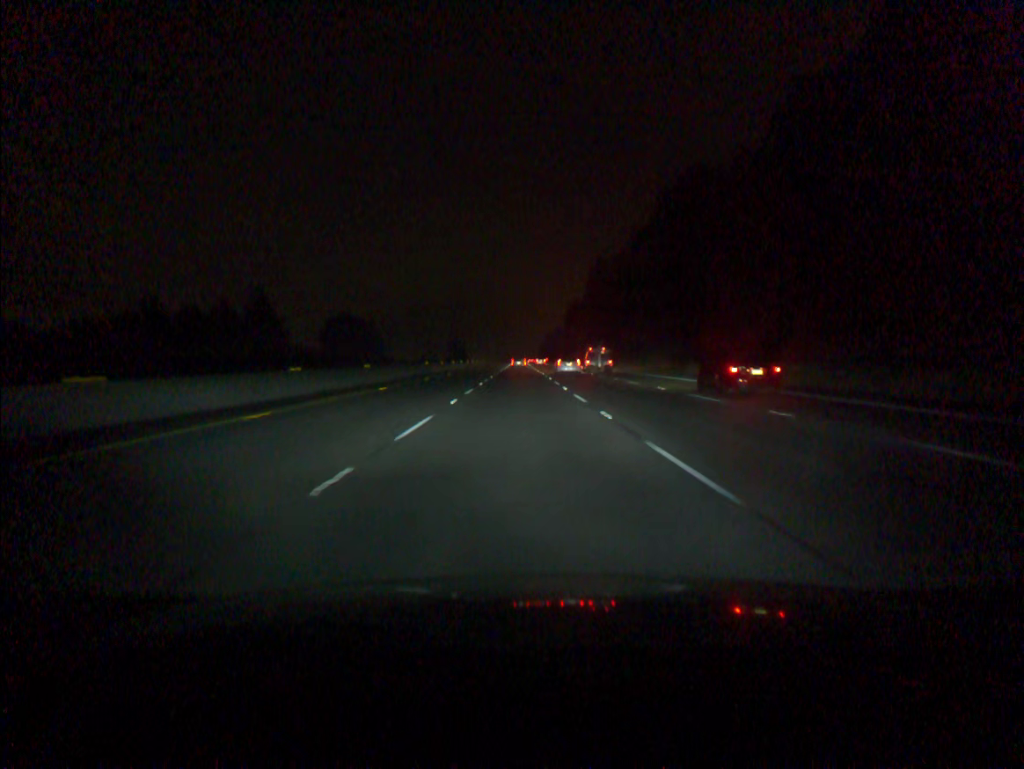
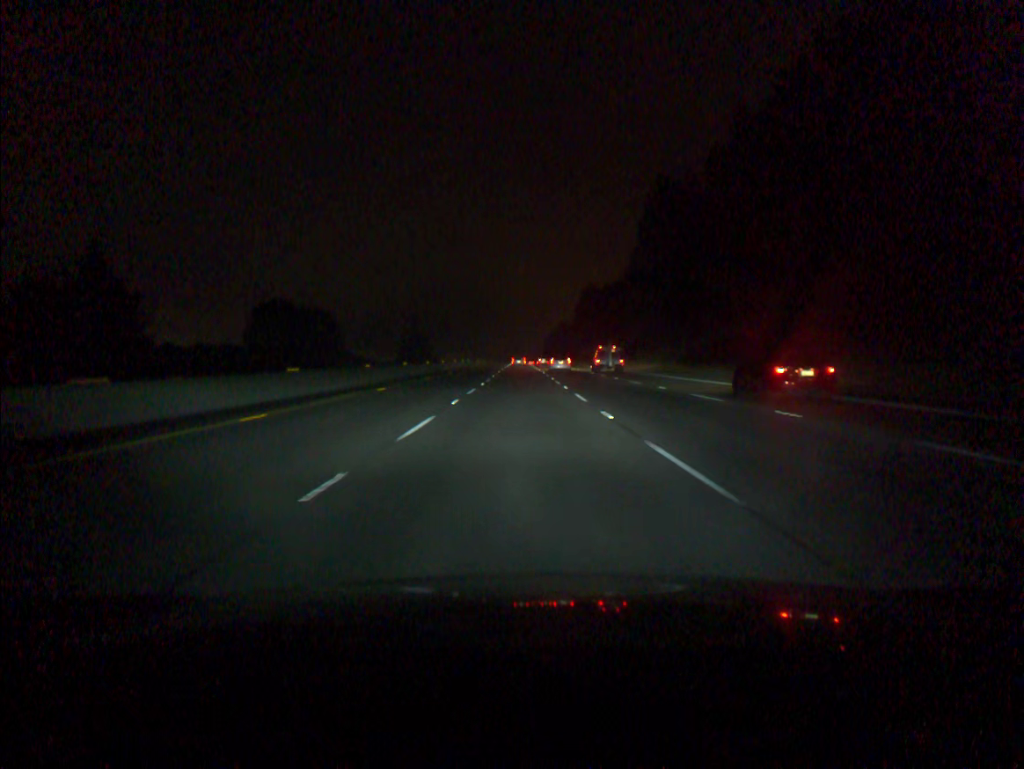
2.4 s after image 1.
(+0.1, +73.1) m; 0°
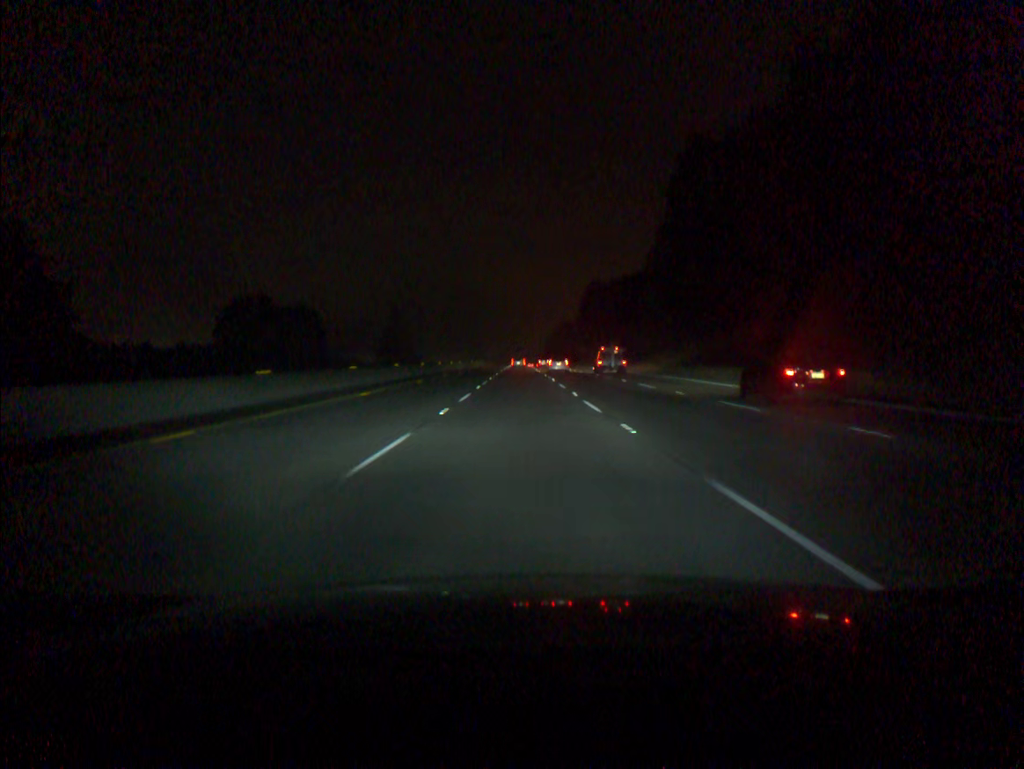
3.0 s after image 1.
(0.0, +18.3) m; 0°
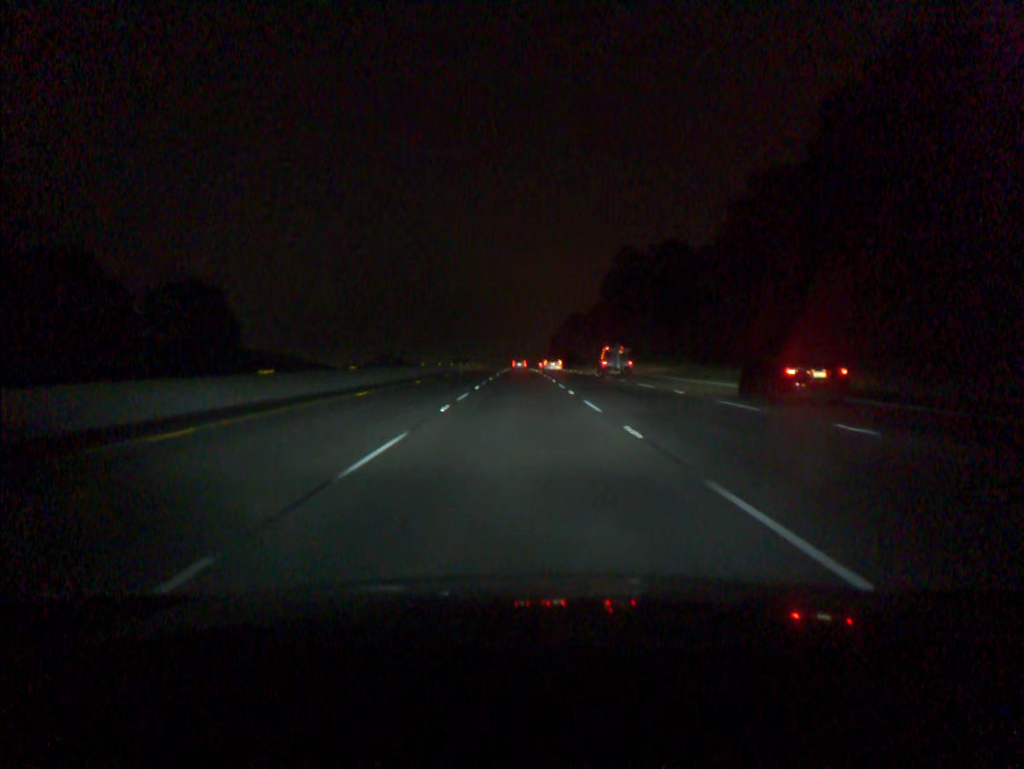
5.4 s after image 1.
(+0.1, +73.2) m; 0°
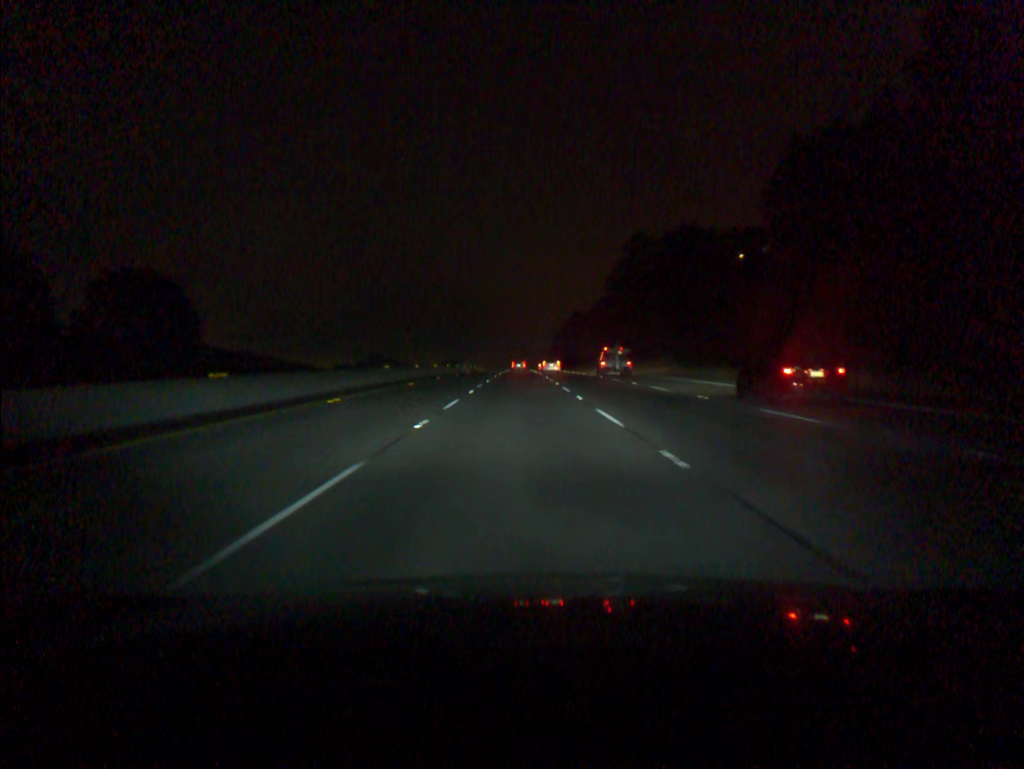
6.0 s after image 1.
(0.0, +18.3) m; 0°
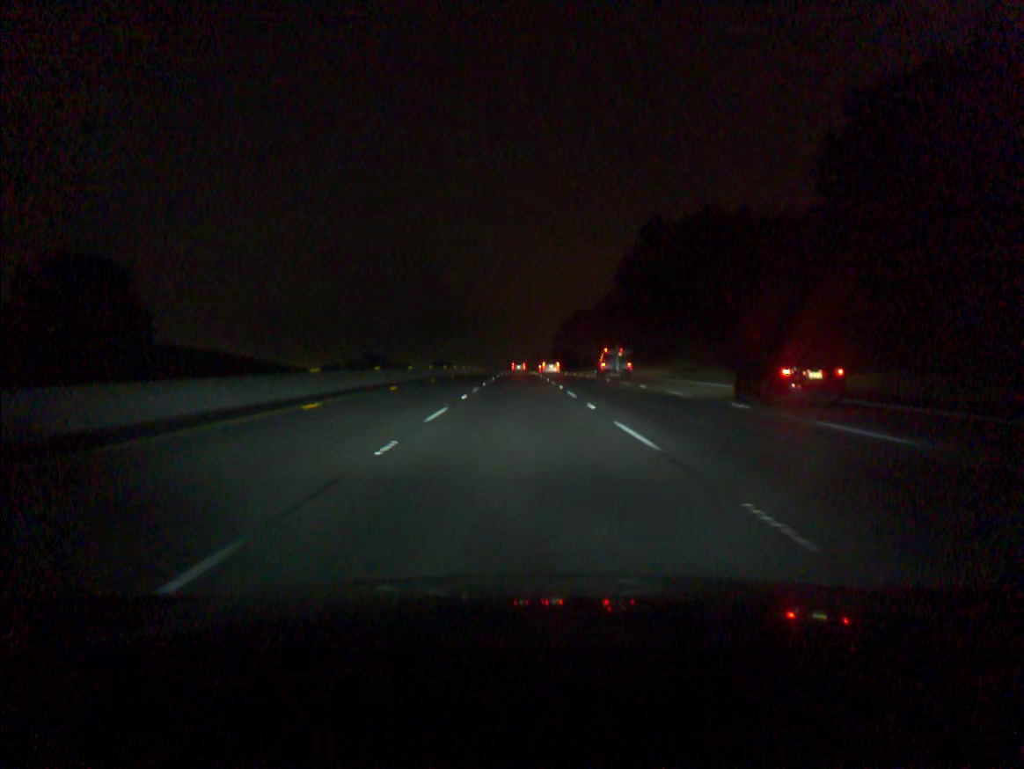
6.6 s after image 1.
(0.0, +18.3) m; 0°
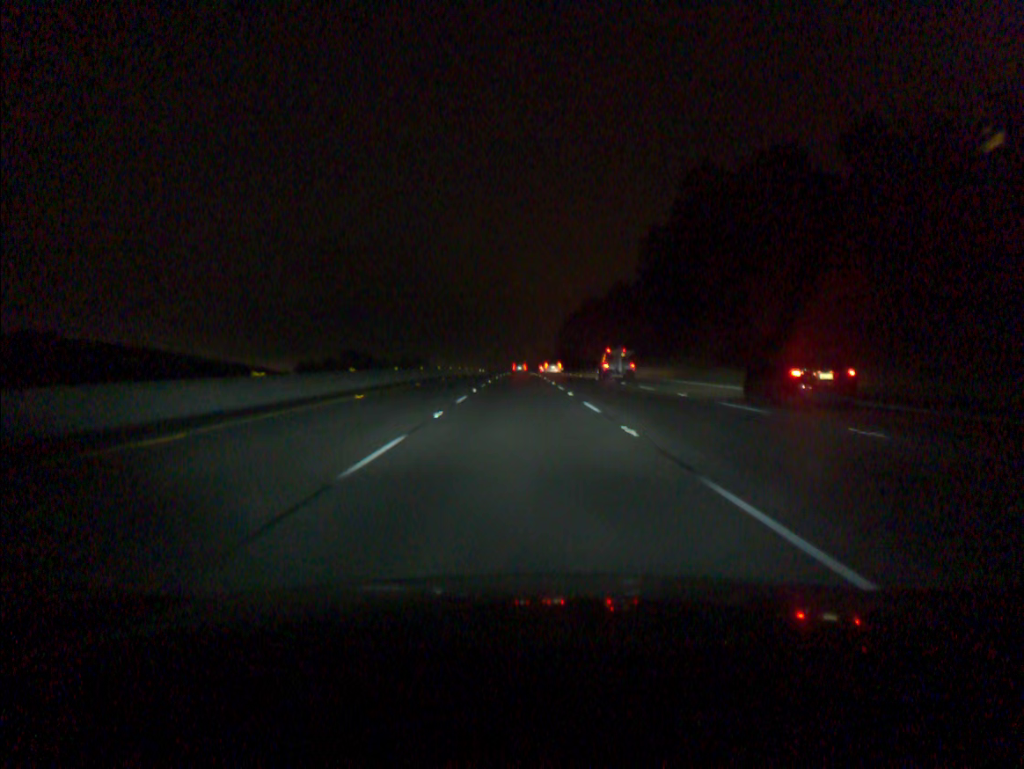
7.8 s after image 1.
(0.0, +36.6) m; 0°
